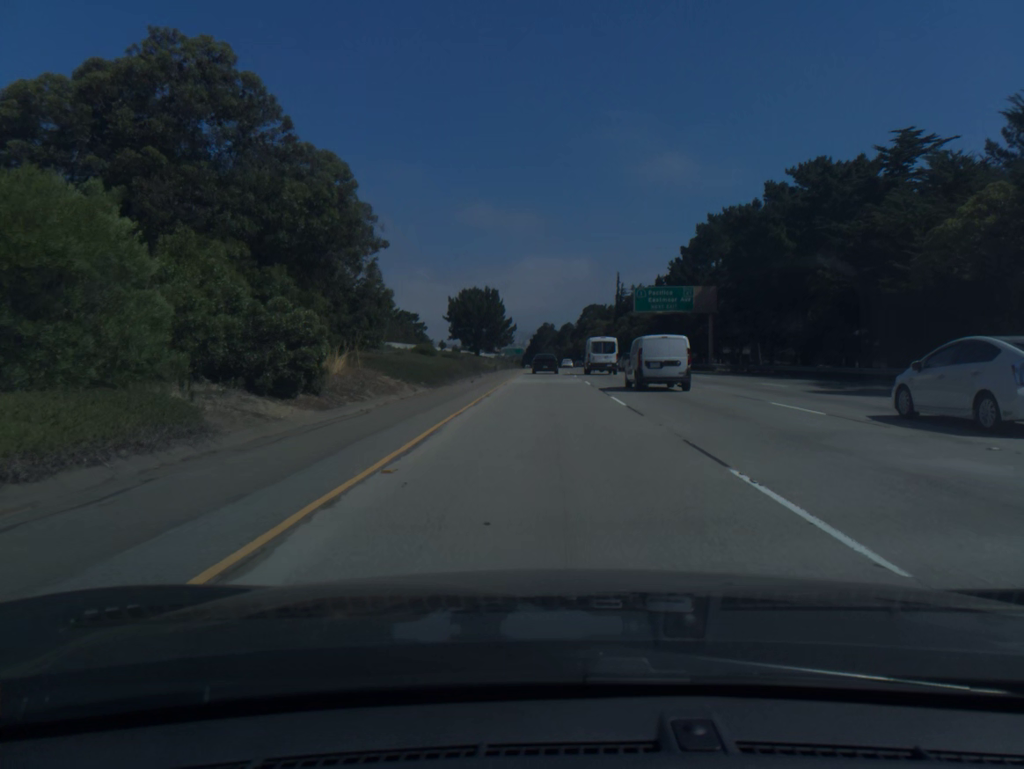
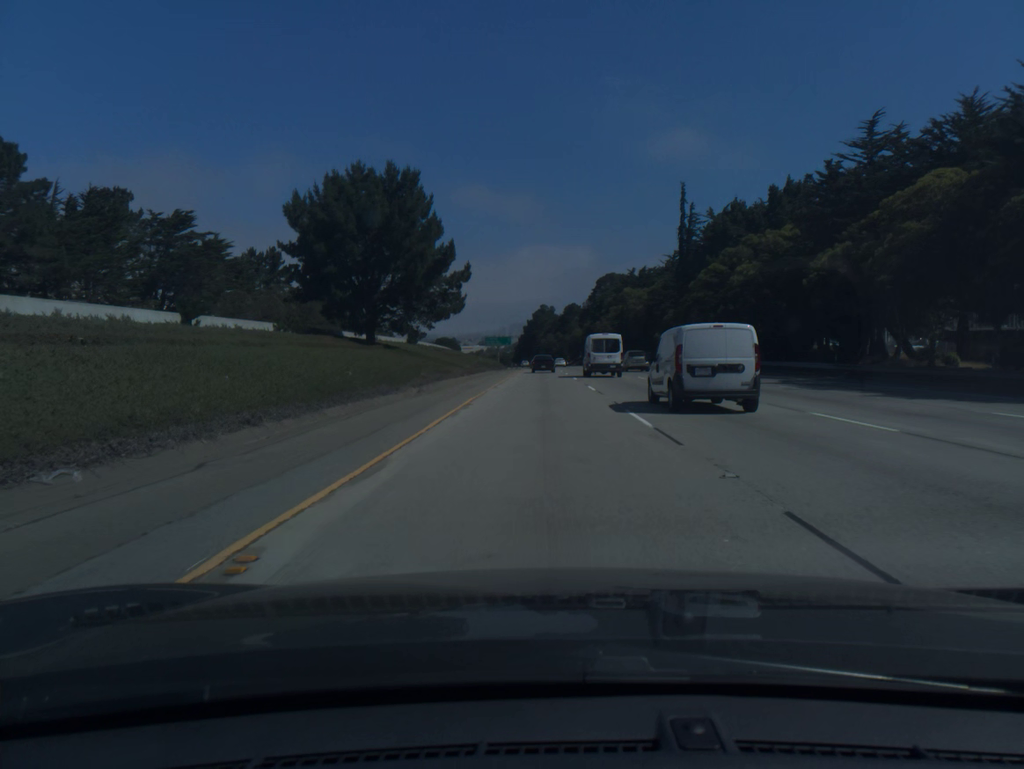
(+0.3, +91.2) m; 0°
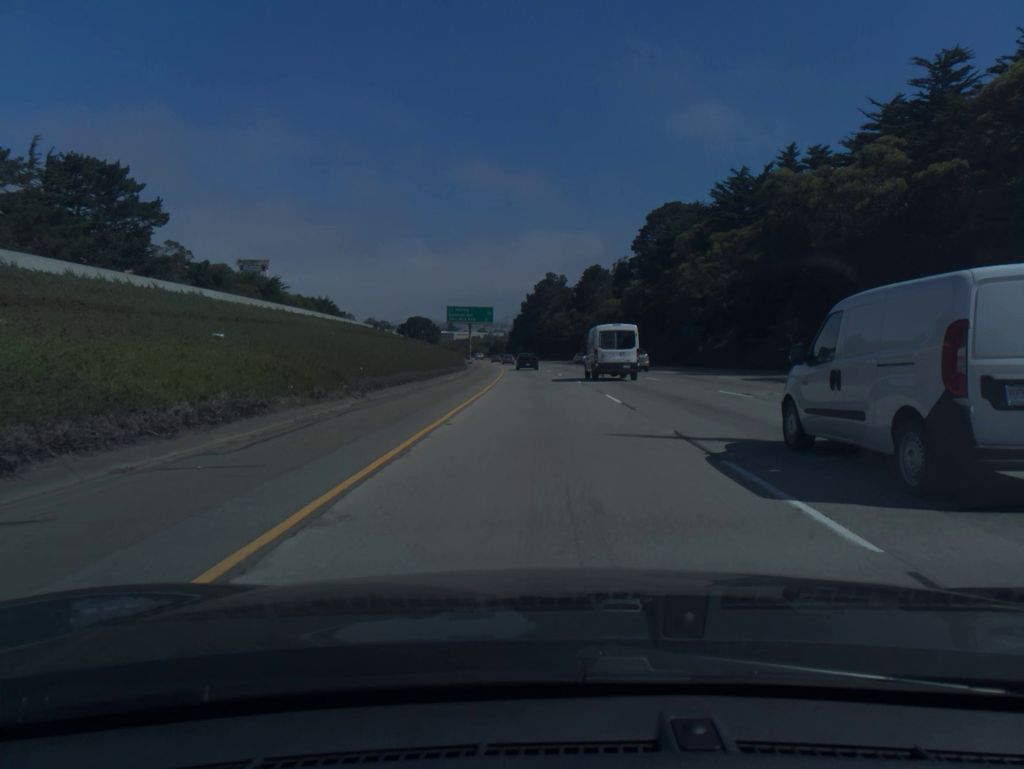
(-0.2, +93.4) m; 0°
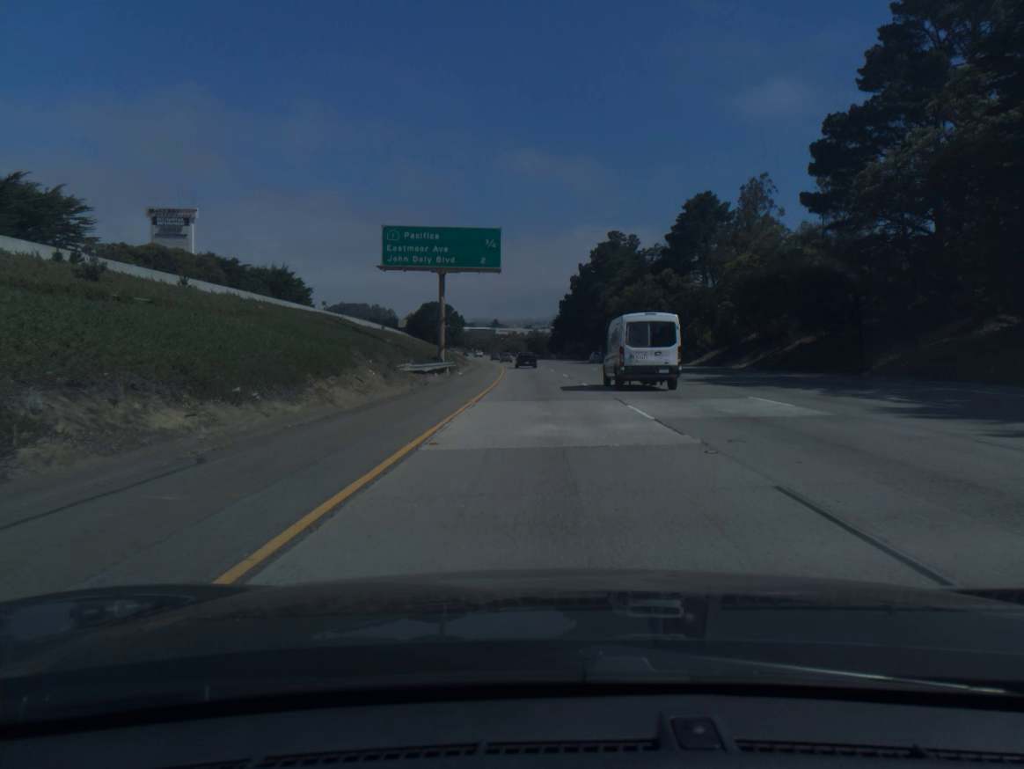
(-2.0, +75.8) m; -3°
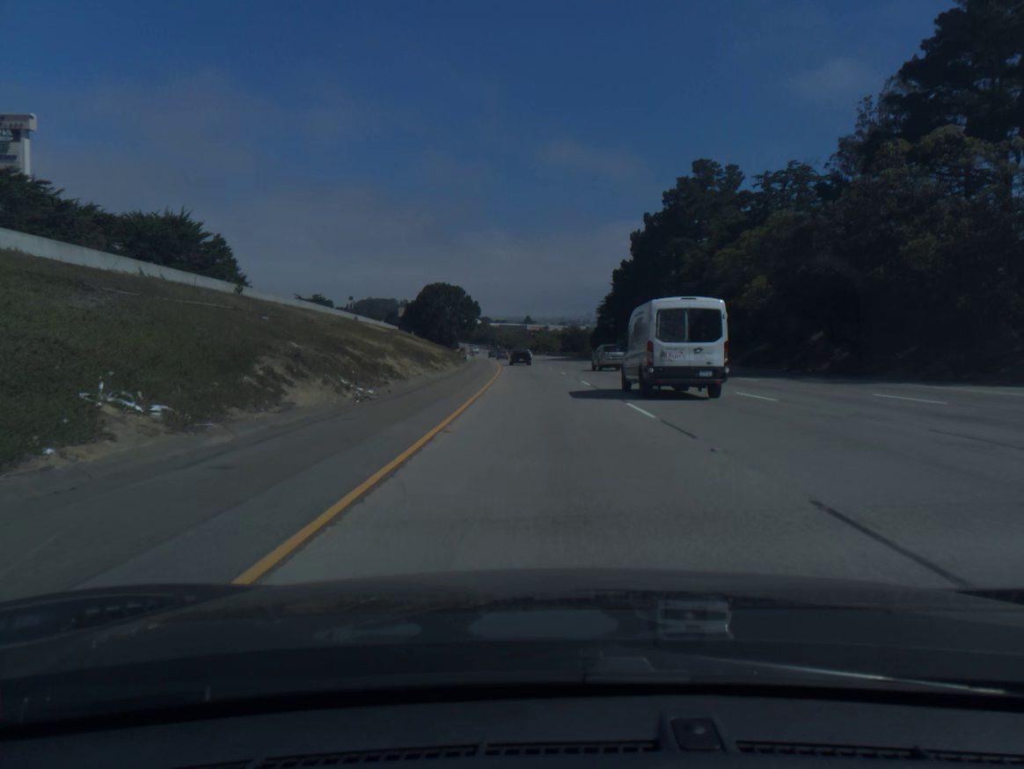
(-1.3, +57.2) m; -3°
